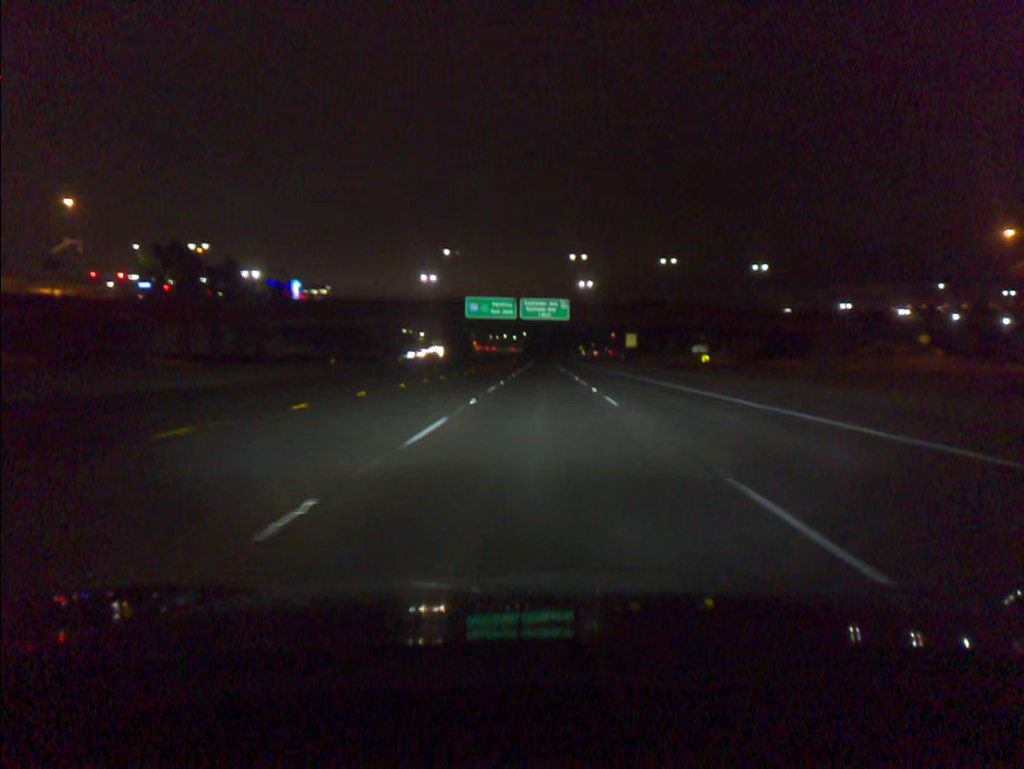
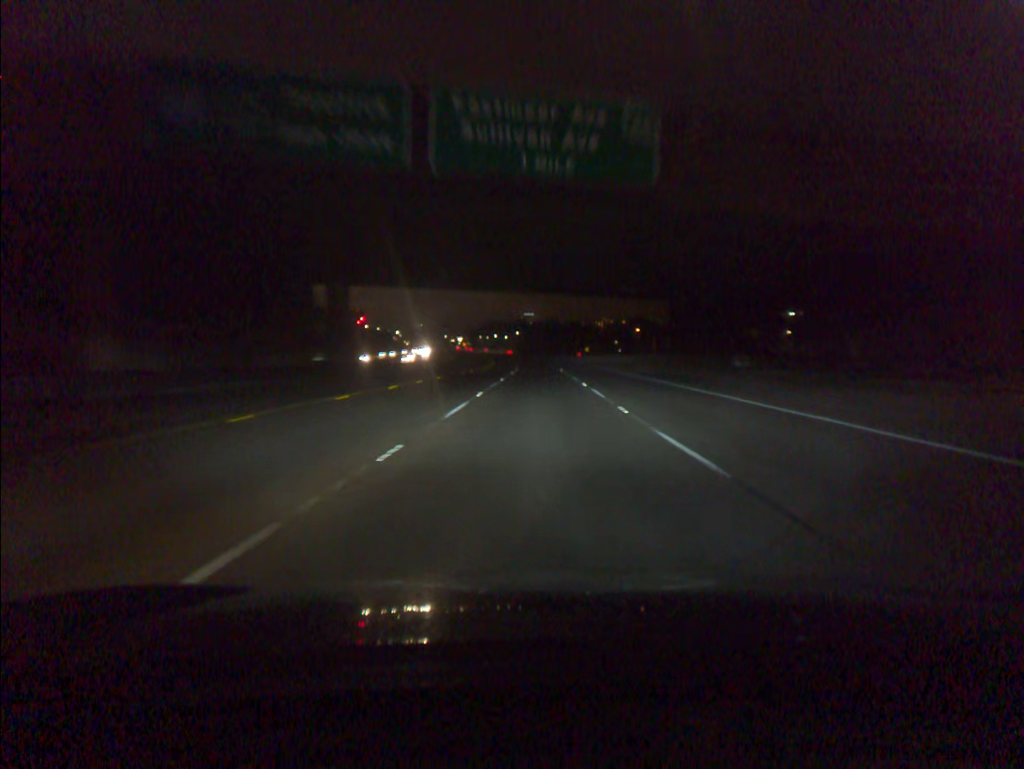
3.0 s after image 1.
(+0.2, +83.3) m; 0°
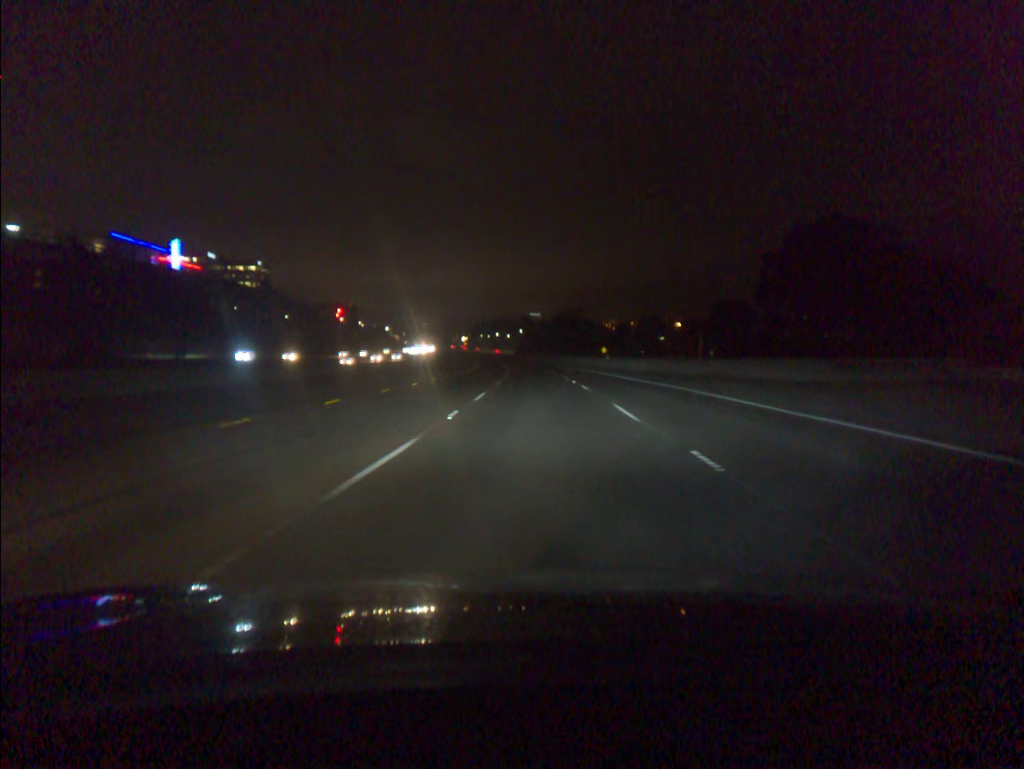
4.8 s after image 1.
(-0.1, +51.5) m; 0°
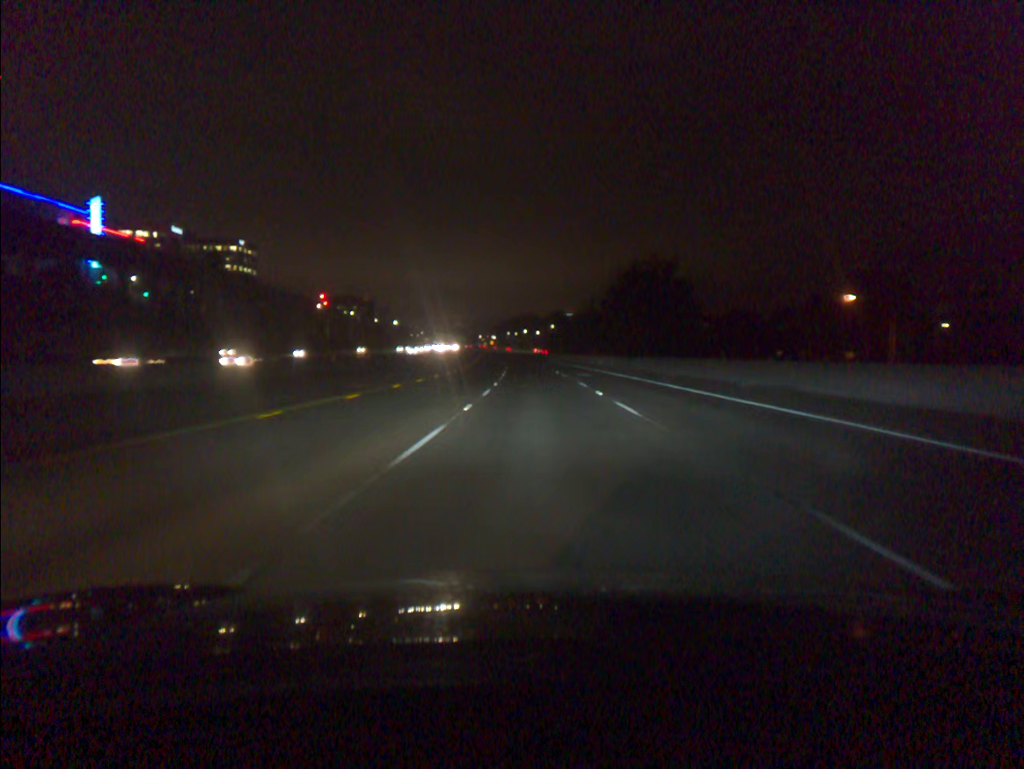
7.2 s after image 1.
(-1.4, +70.5) m; -2°
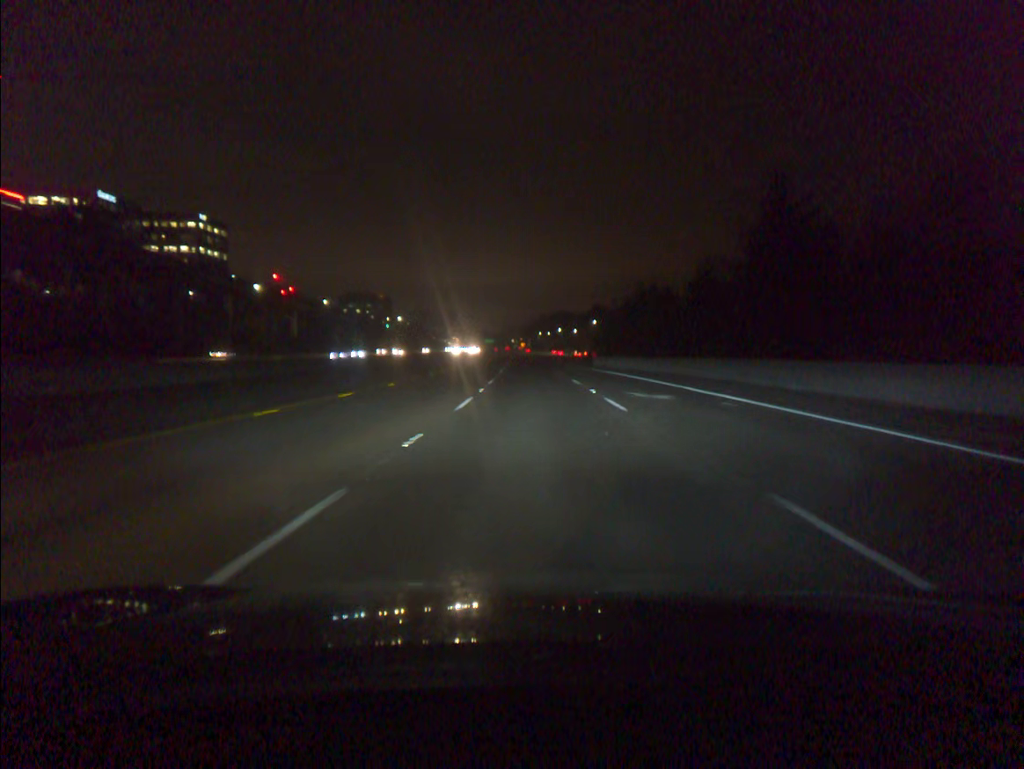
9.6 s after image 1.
(-1.4, +72.2) m; -2°
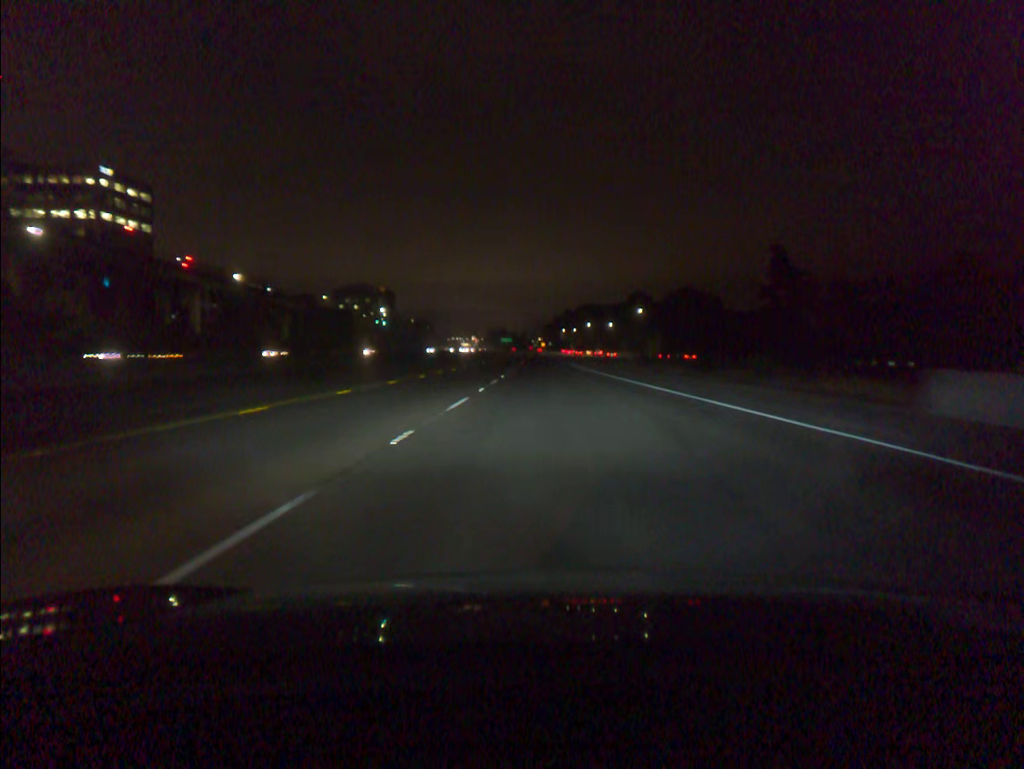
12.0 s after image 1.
(-1.4, +72.6) m; -2°
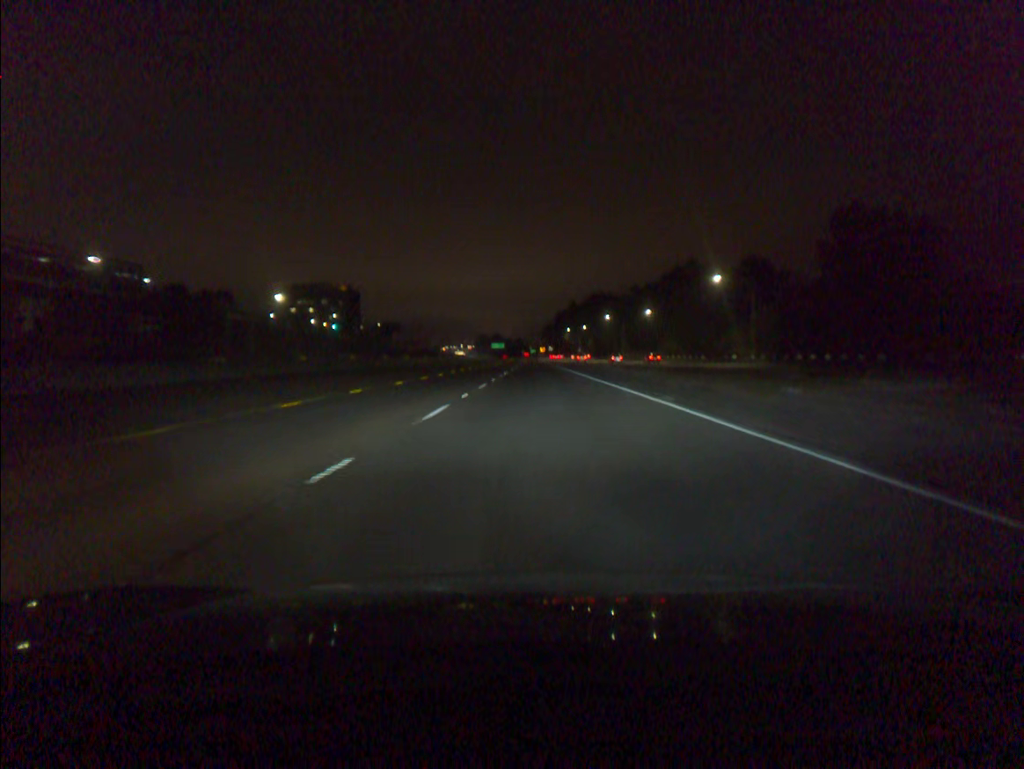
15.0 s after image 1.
(0.0, +91.2) m; 0°
